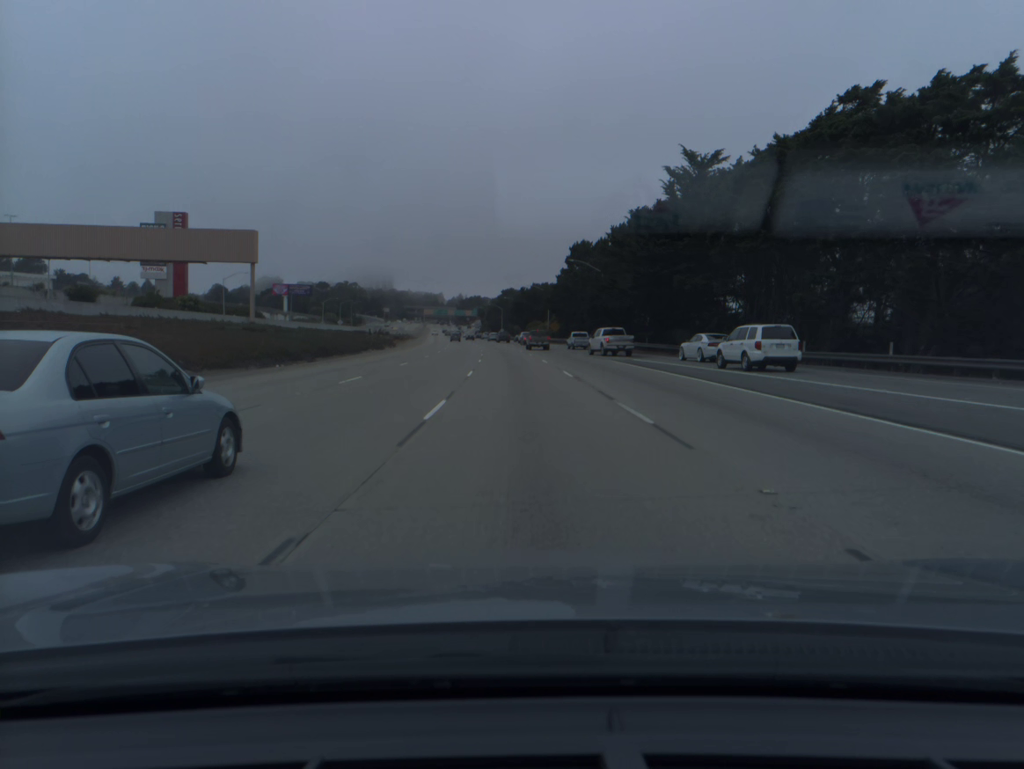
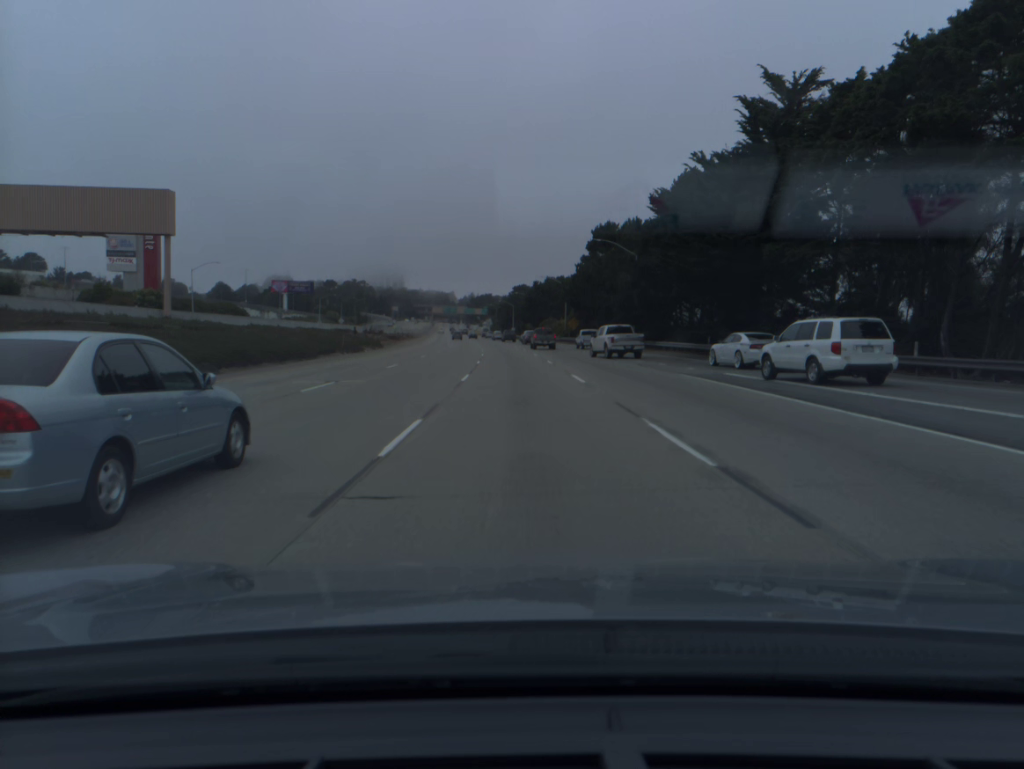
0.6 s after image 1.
(-0.1, +18.8) m; -1°
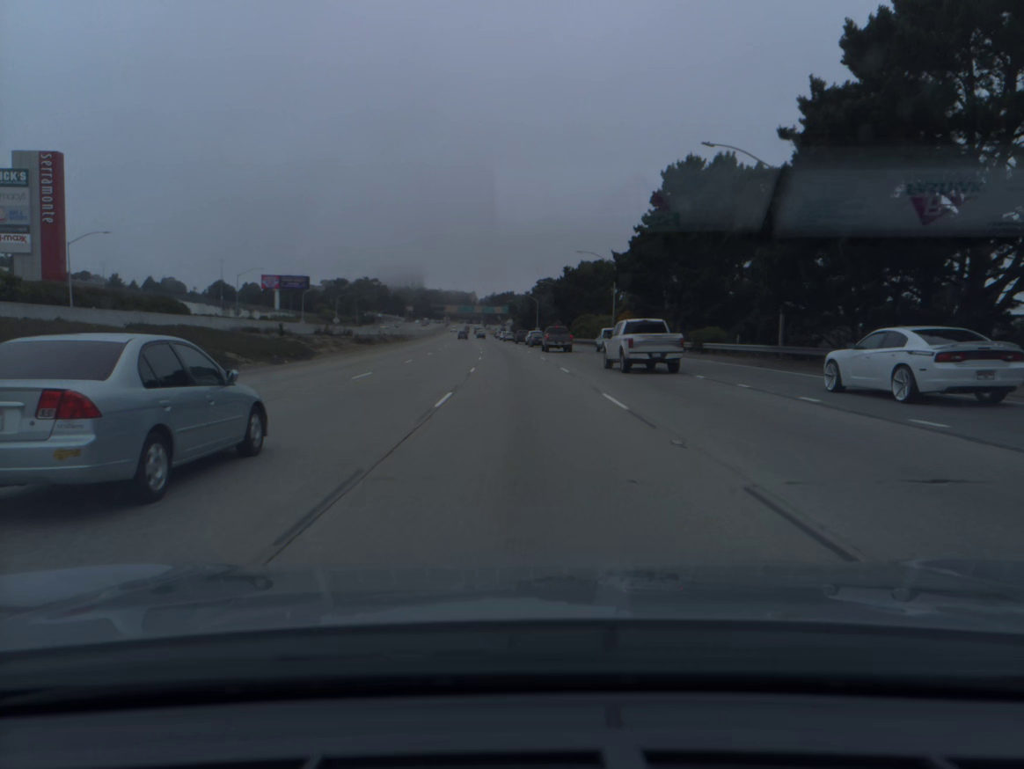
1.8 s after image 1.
(-0.5, +37.4) m; -2°
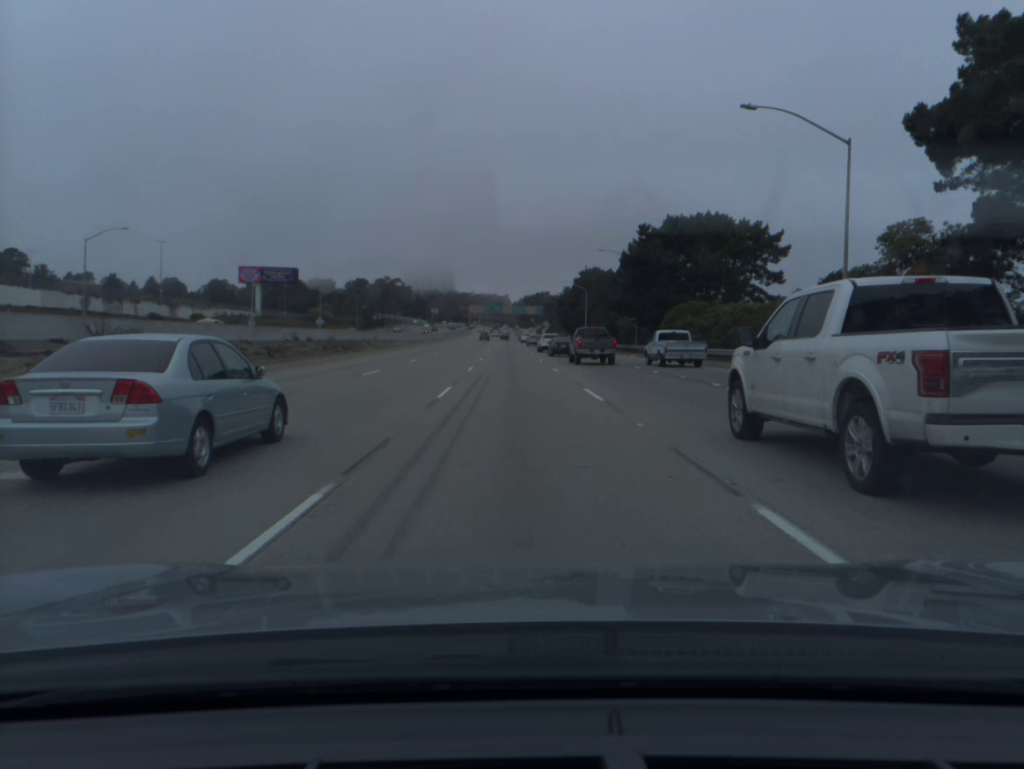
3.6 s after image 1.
(-1.2, +56.0) m; -2°
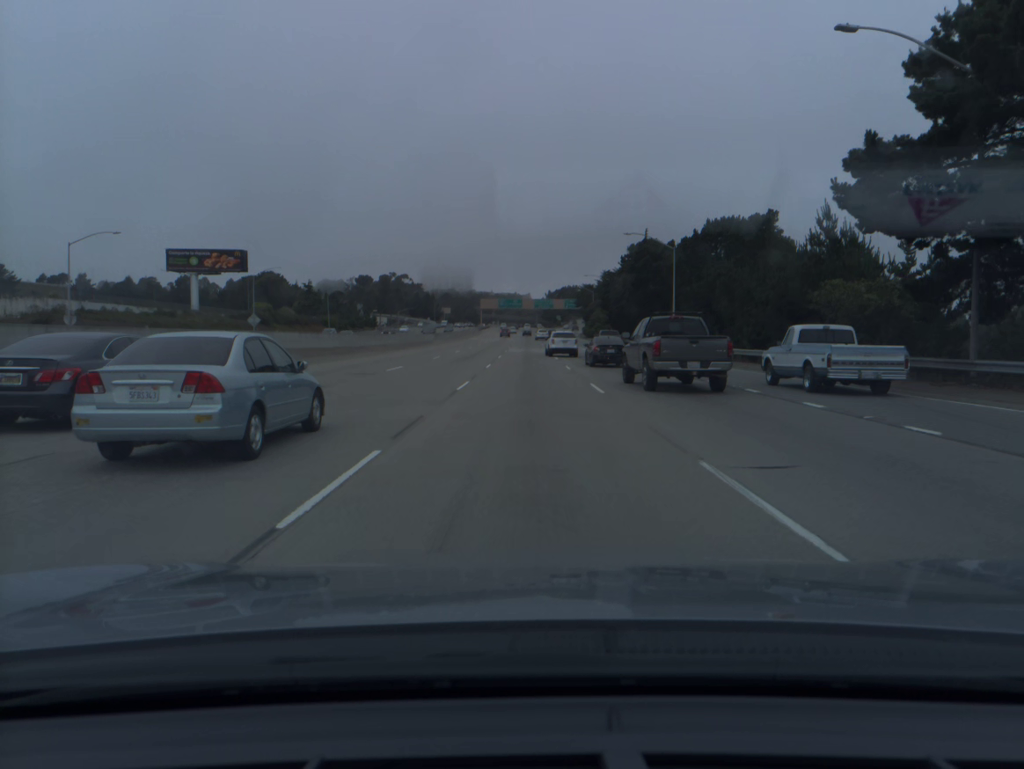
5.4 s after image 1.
(-1.0, +56.1) m; -2°
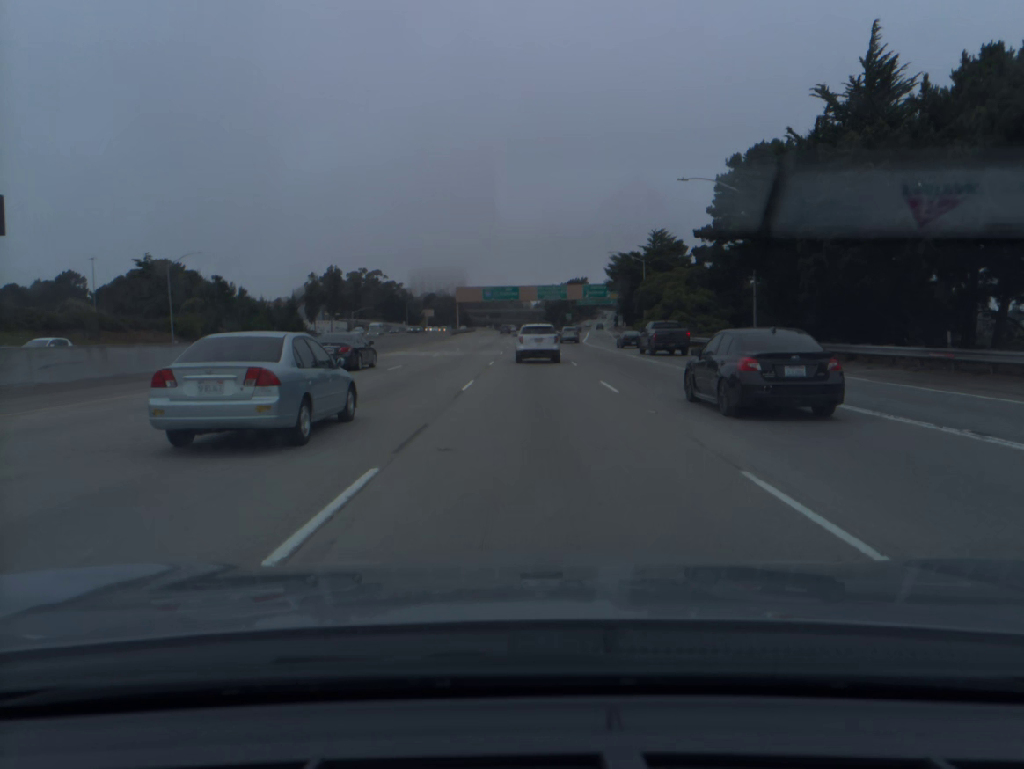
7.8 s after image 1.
(+0.1, +74.5) m; 0°
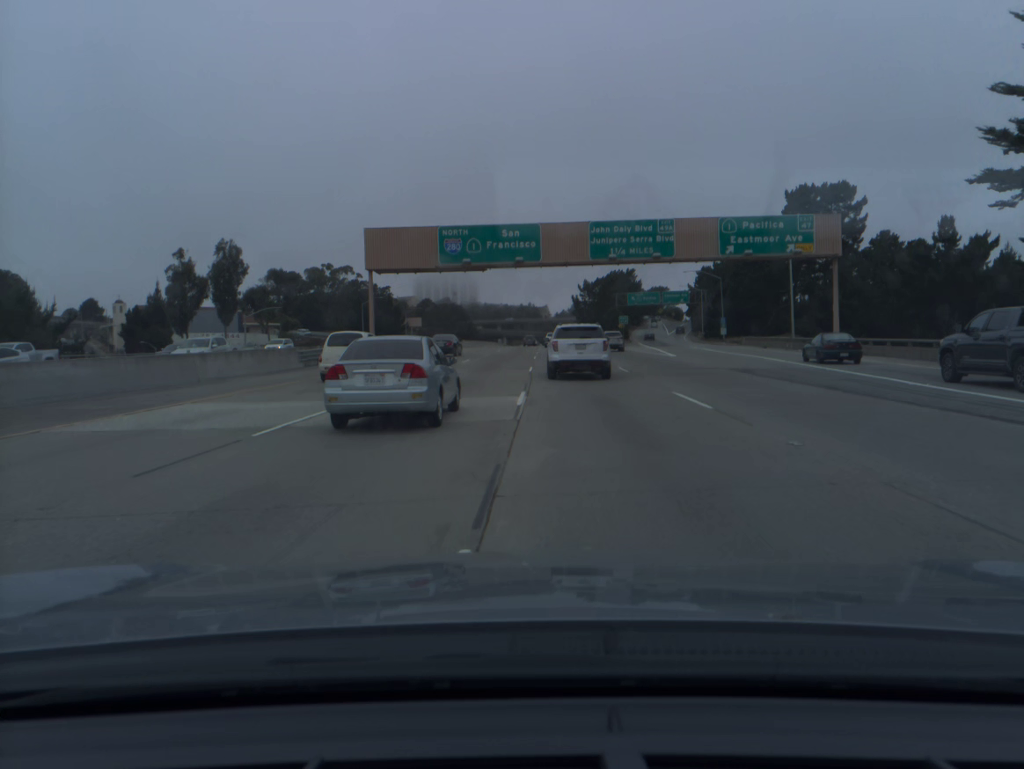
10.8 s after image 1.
(-0.8, +90.9) m; -1°
